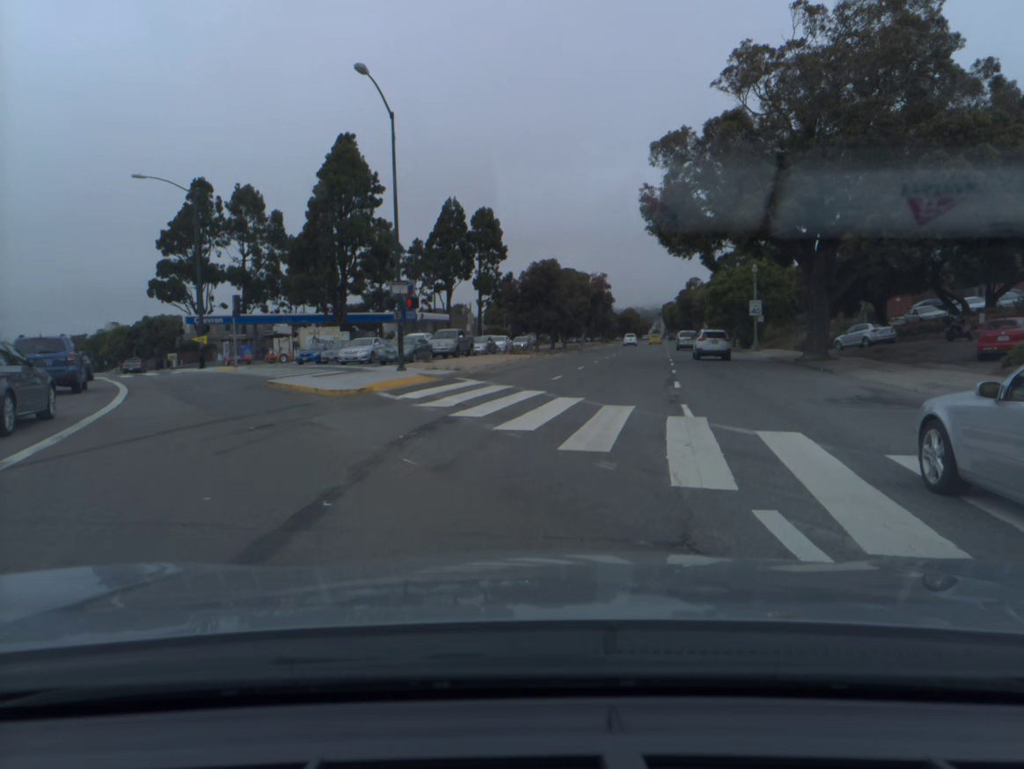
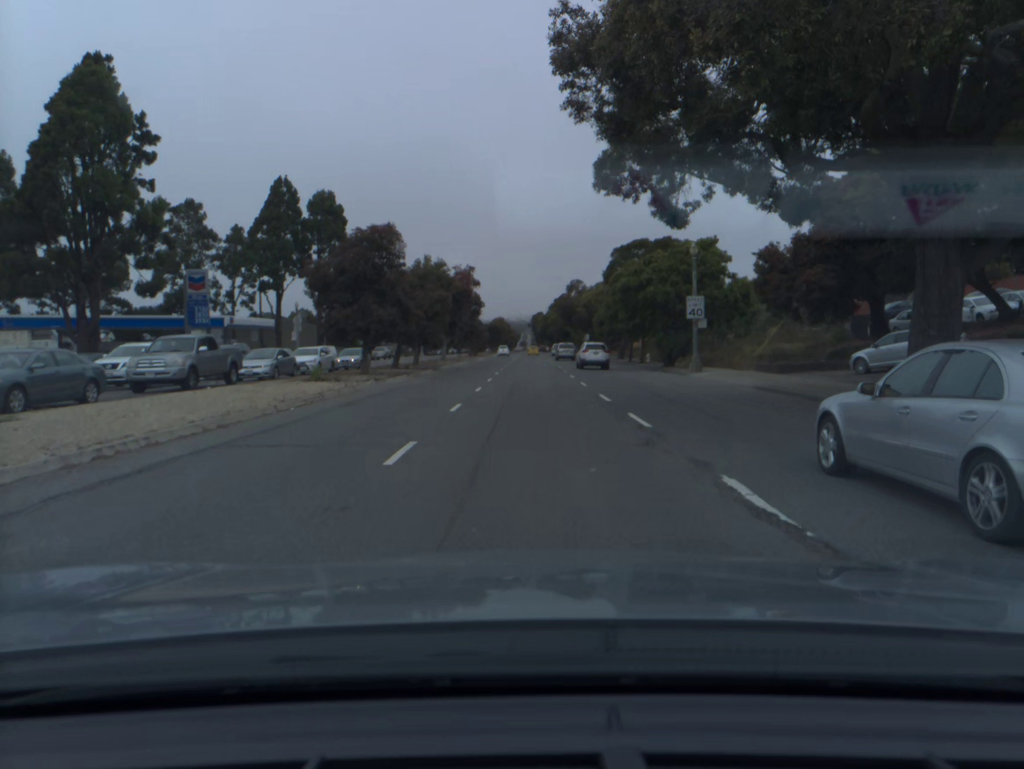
(+2.1, +21.9) m; +10°
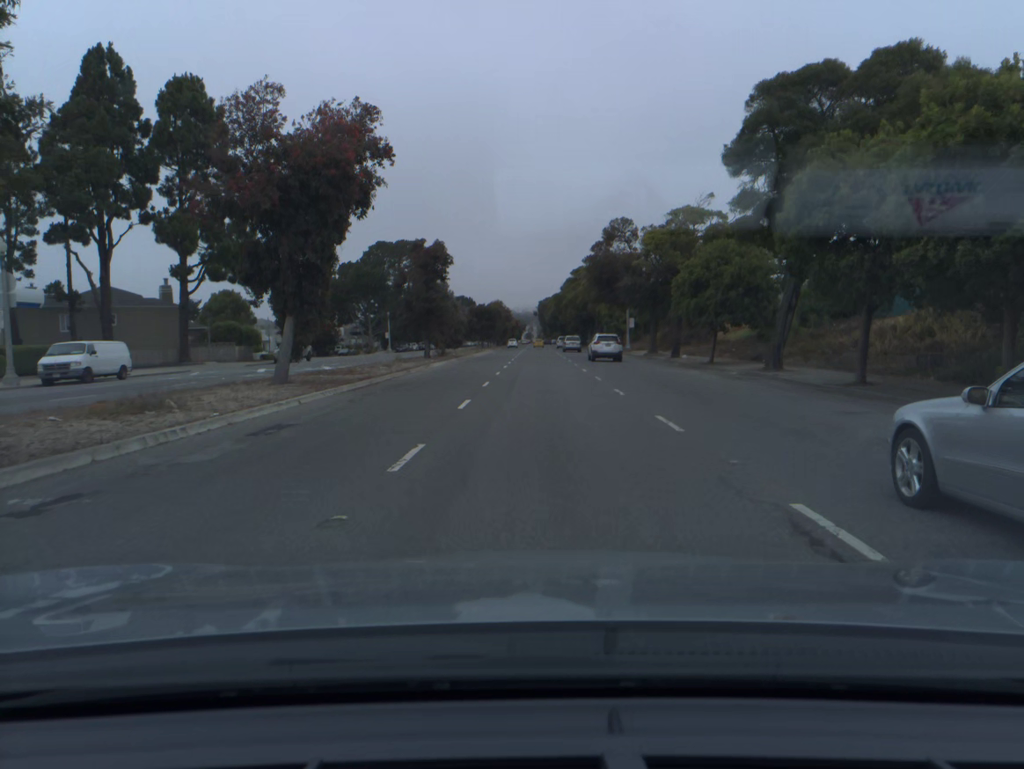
(+0.1, +44.9) m; -1°
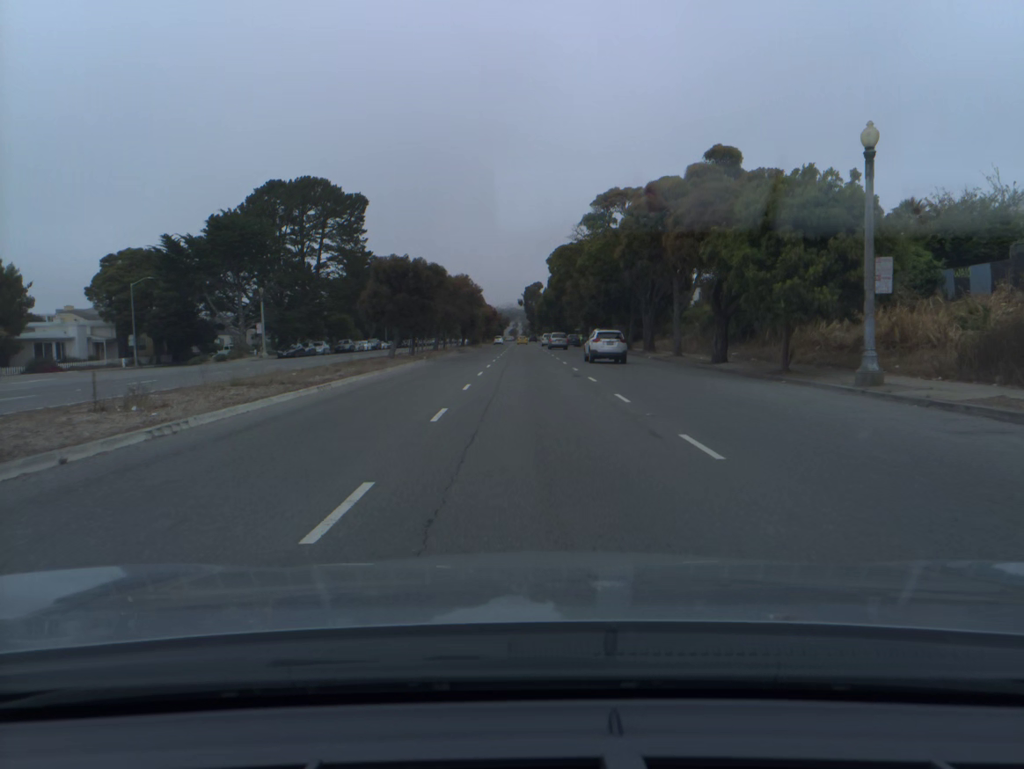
(+0.7, +54.1) m; +1°
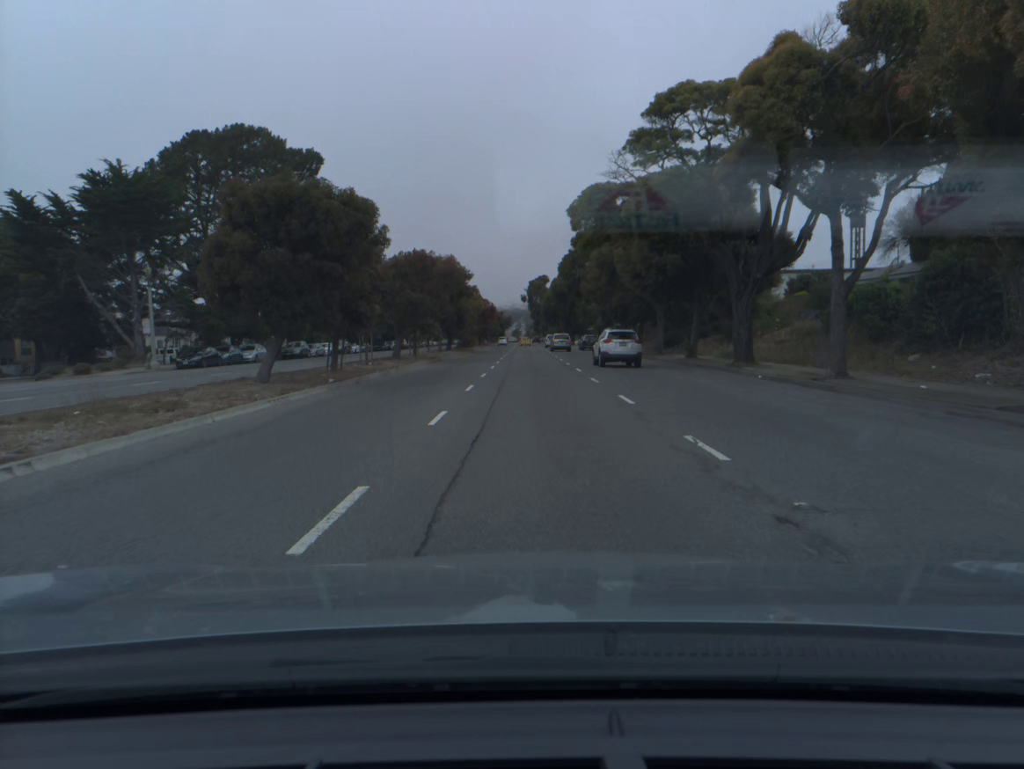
(-0.1, +22.3) m; 0°
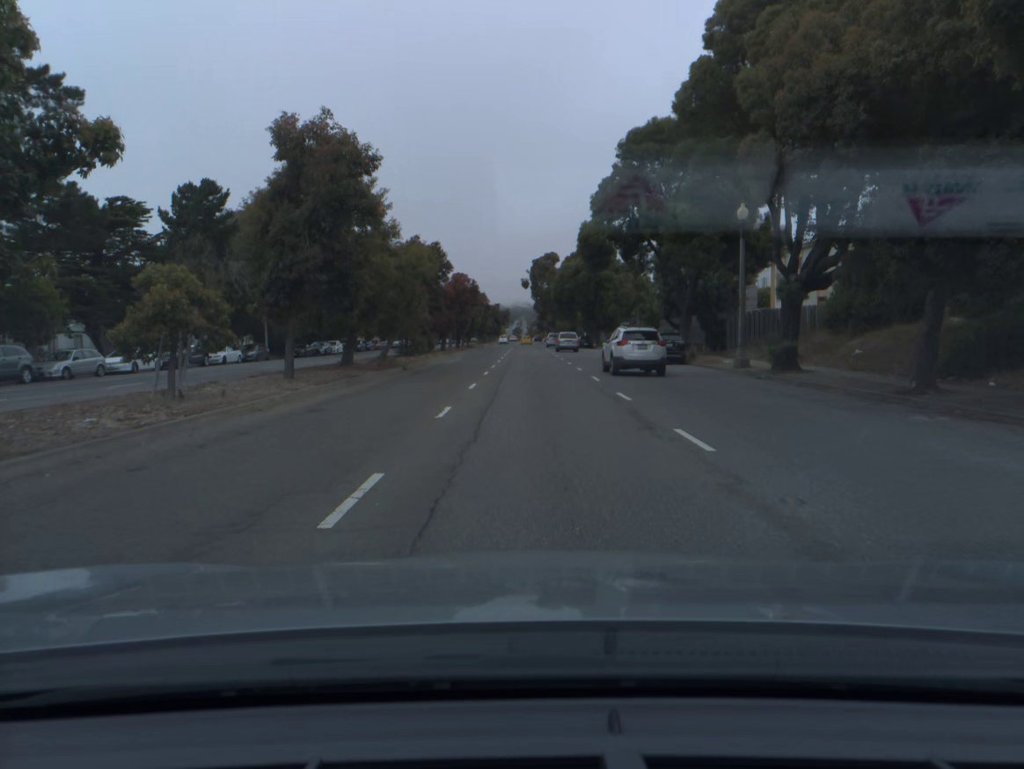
(+0.1, +43.8) m; 0°
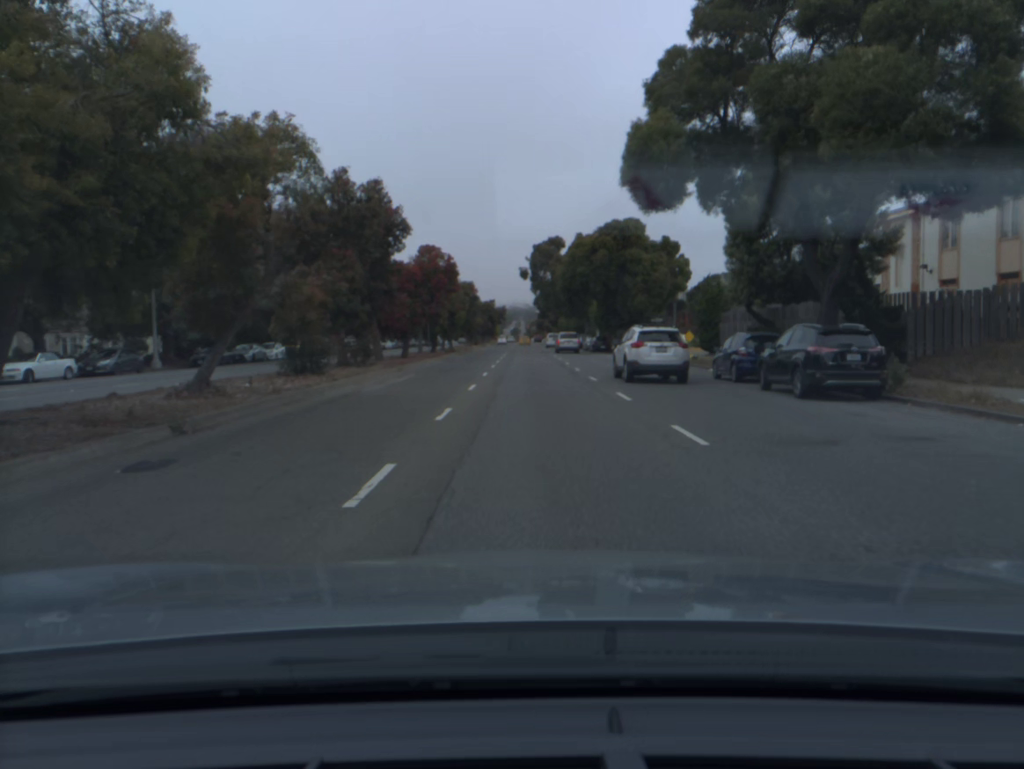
(0.0, +21.8) m; 0°
